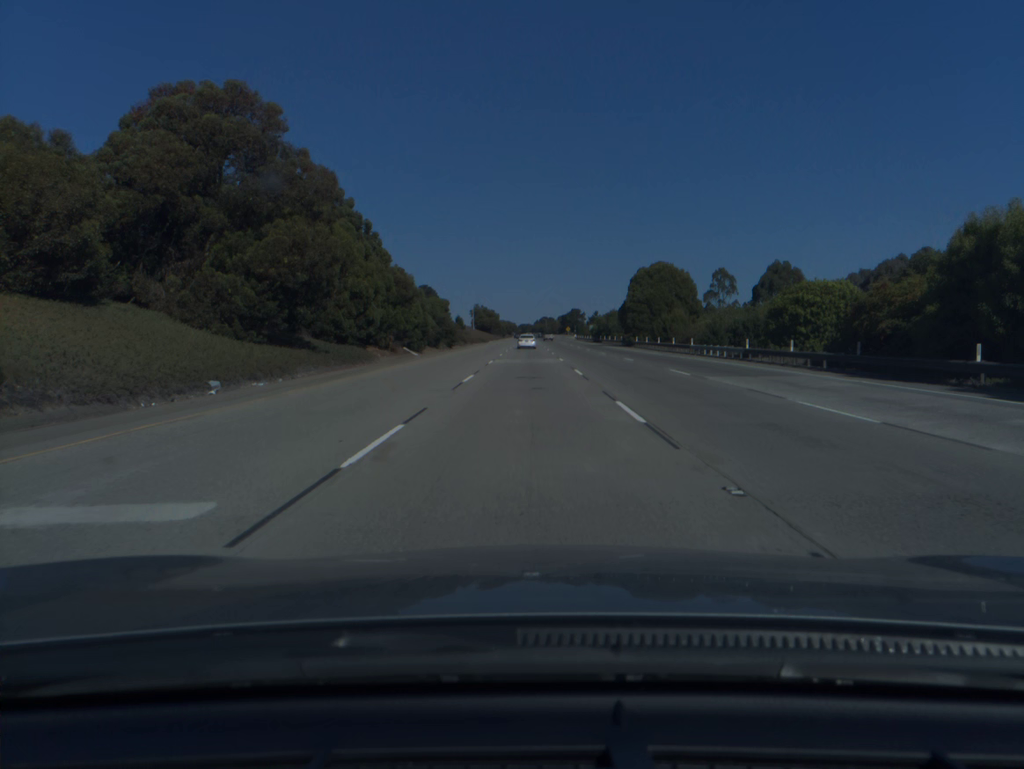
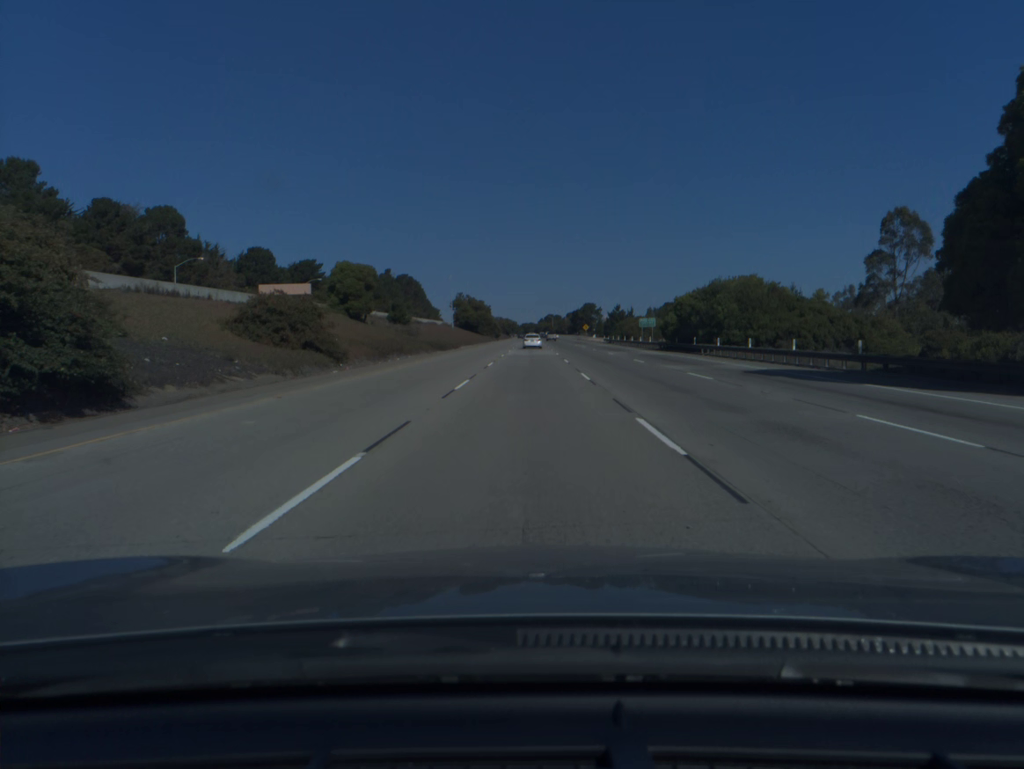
(-0.1, +76.0) m; 0°
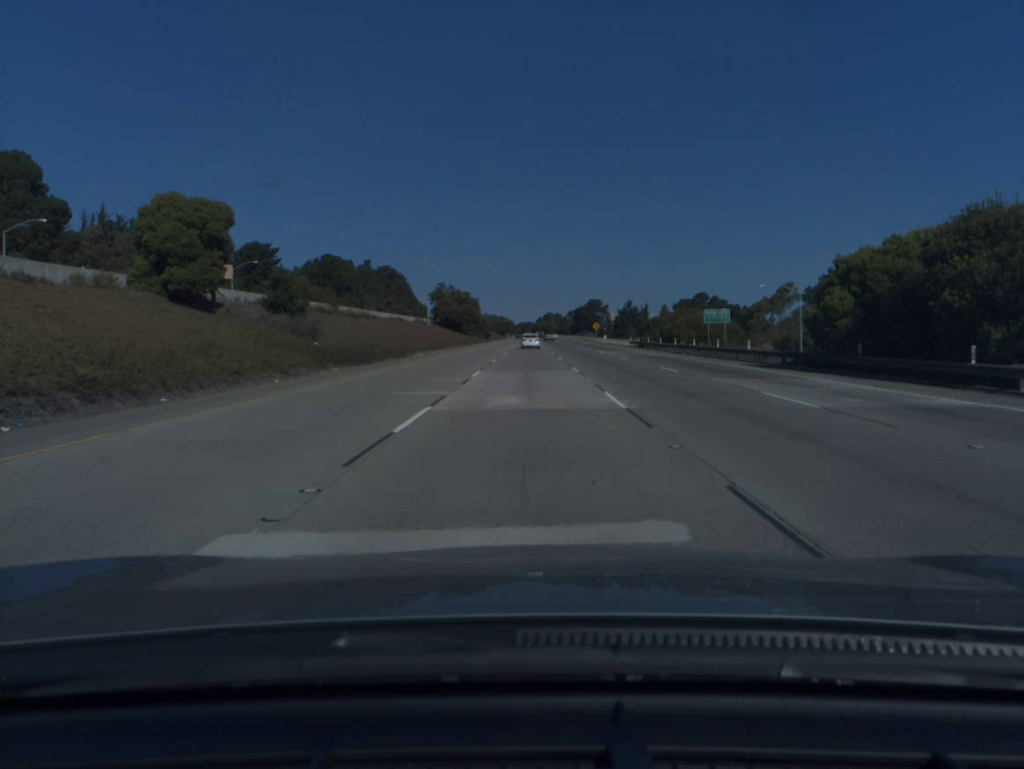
(0.0, +38.3) m; 0°
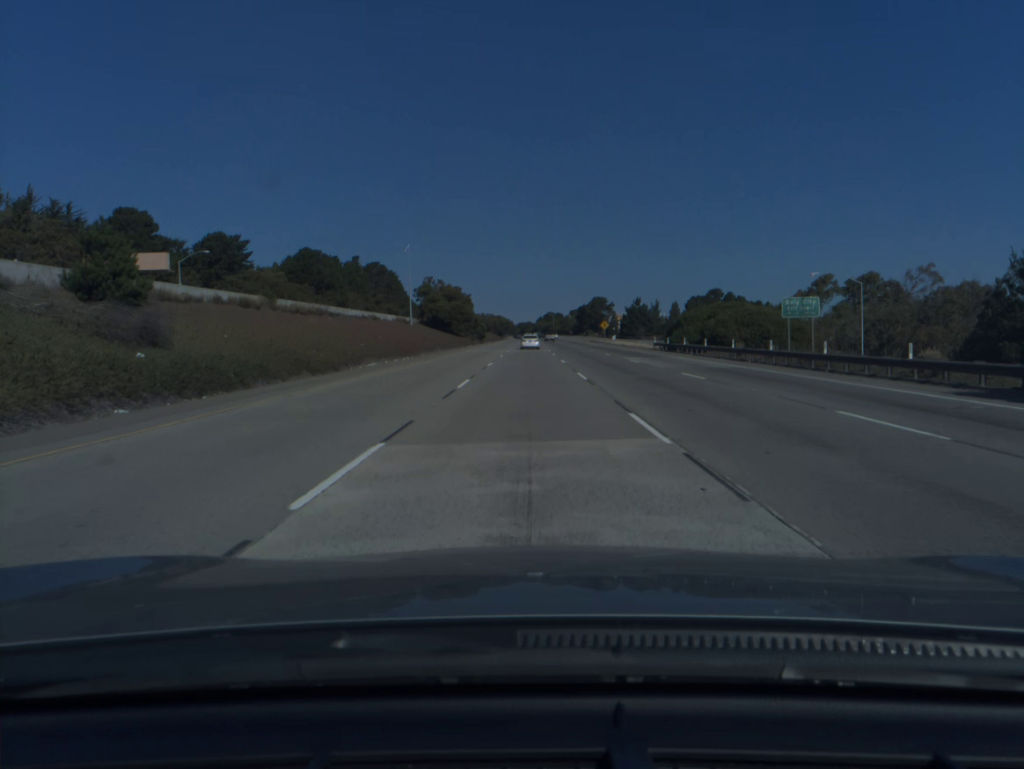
(0.0, +19.2) m; 0°
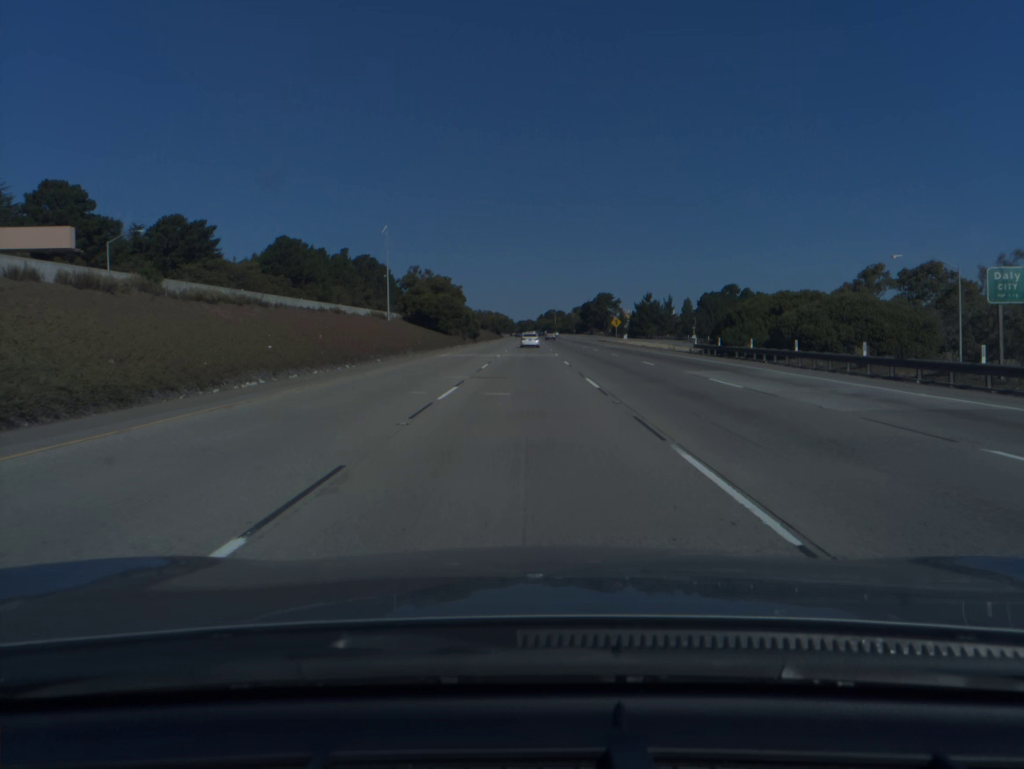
(0.0, +19.2) m; 0°
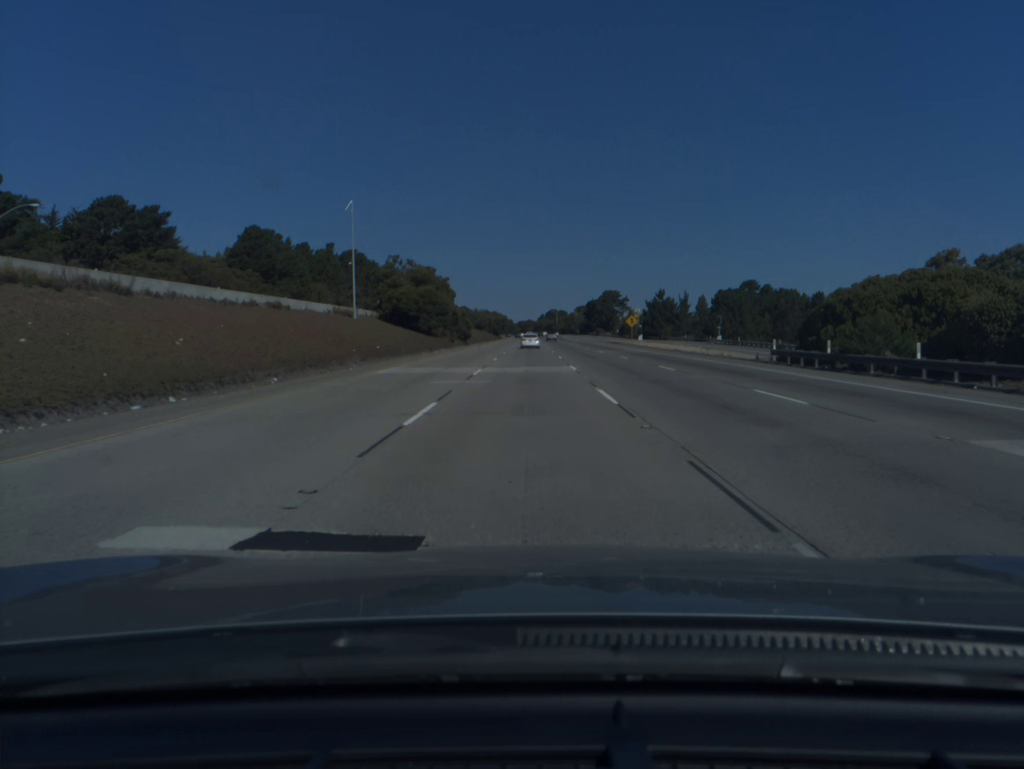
(0.0, +19.3) m; 0°
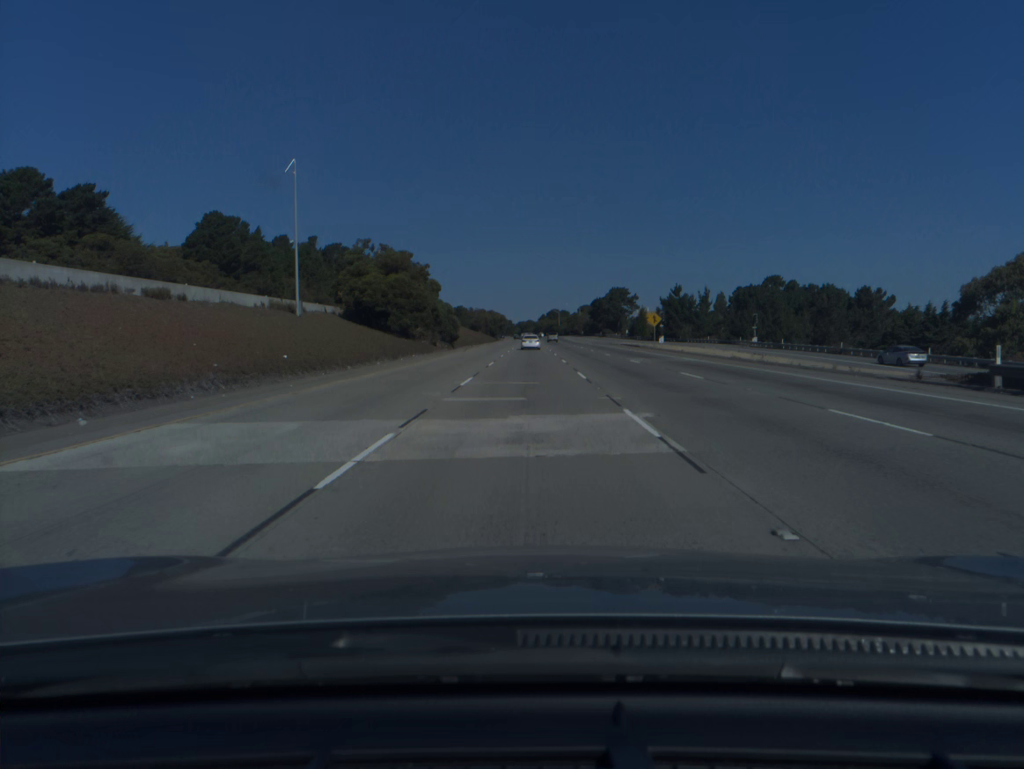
(0.0, +19.3) m; 0°
